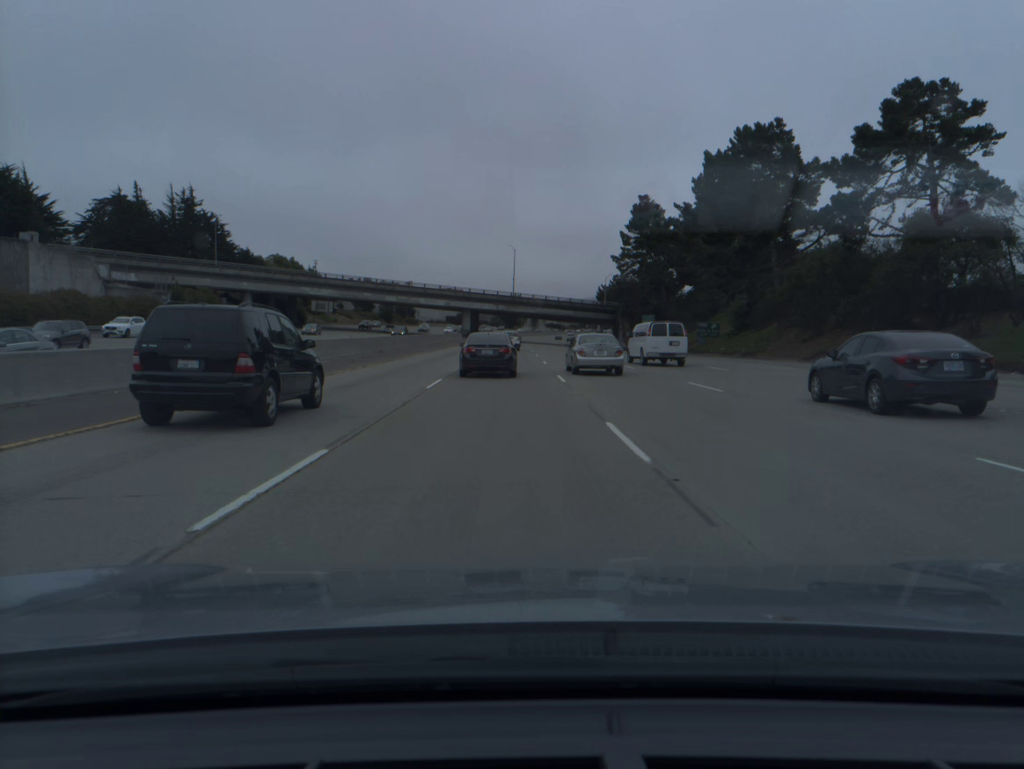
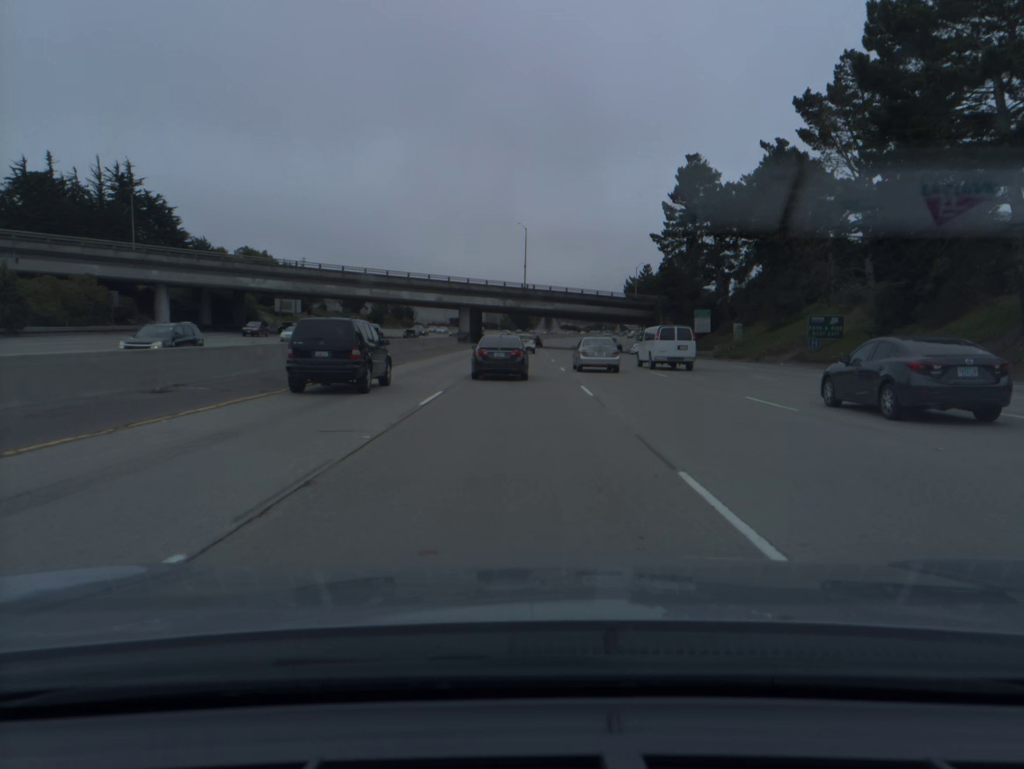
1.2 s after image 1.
(-0.4, +33.3) m; -1°
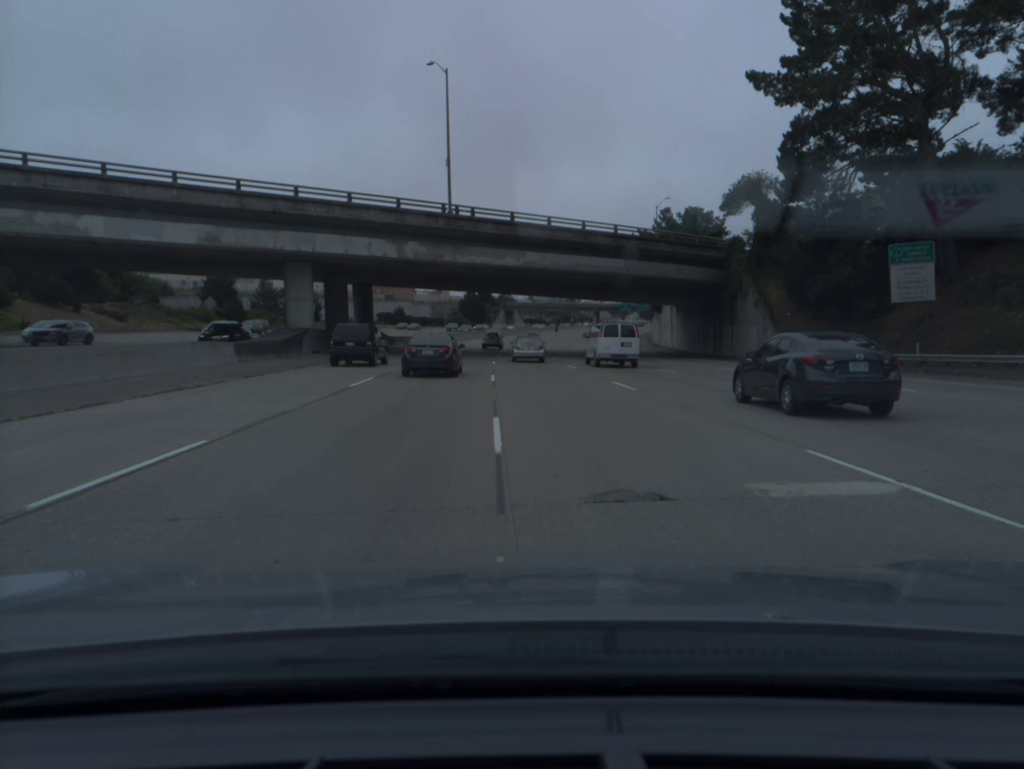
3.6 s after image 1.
(+2.0, +68.0) m; +3°
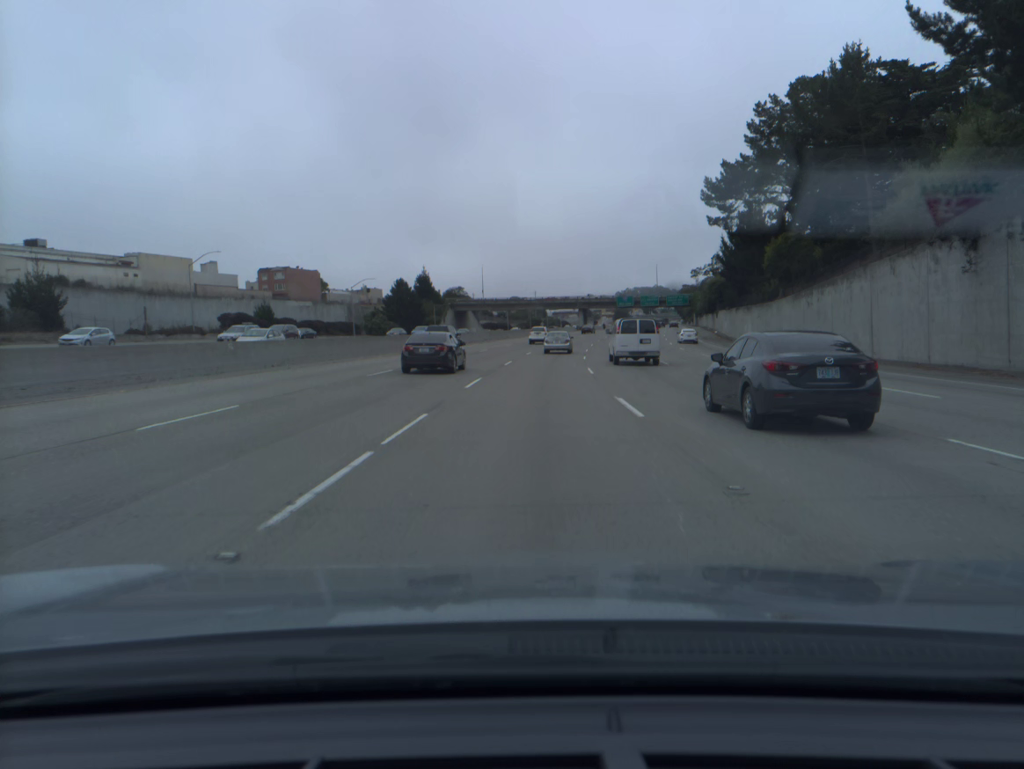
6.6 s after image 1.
(+0.9, +86.7) m; +3°
